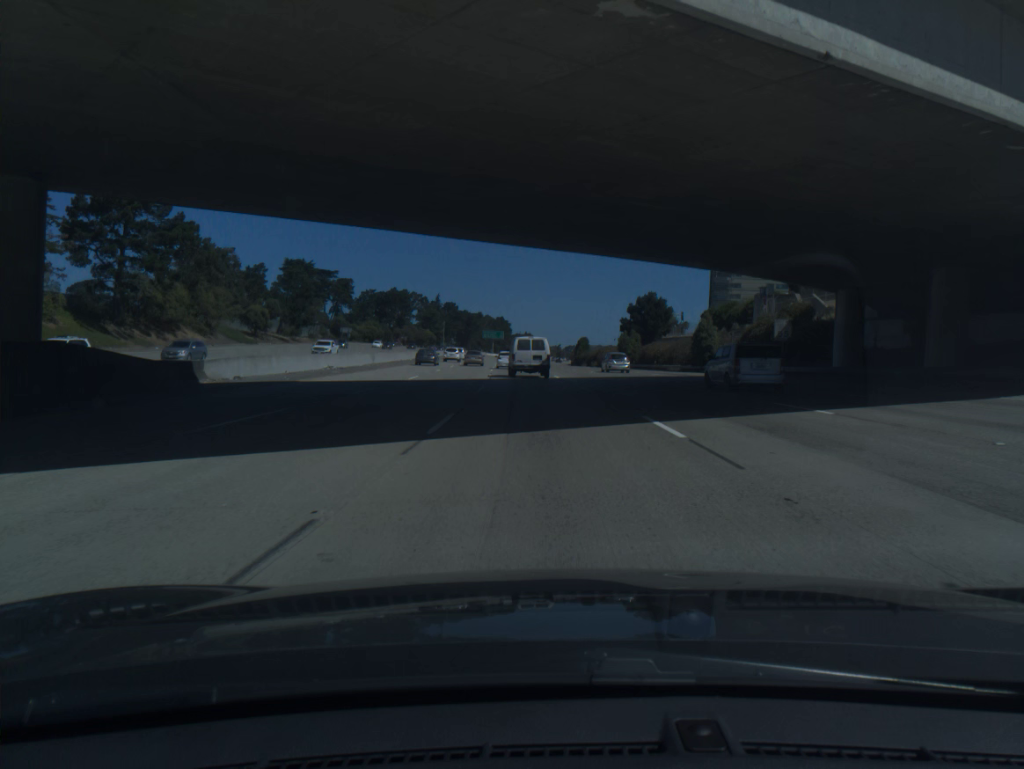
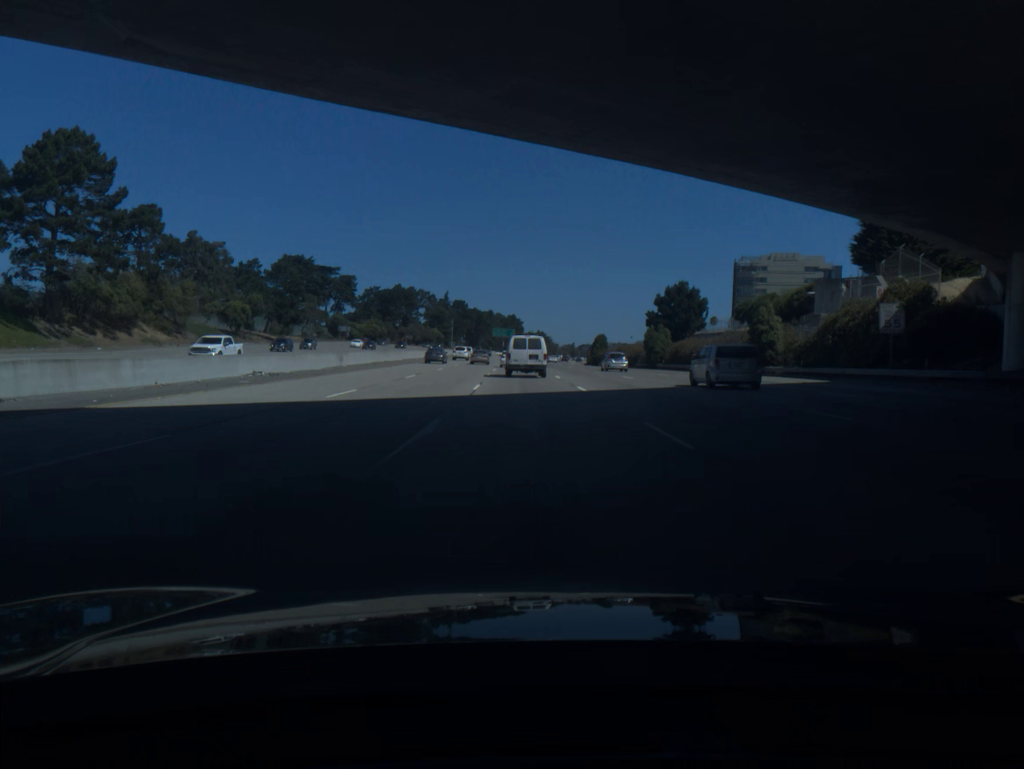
(-0.1, +15.3) m; -1°
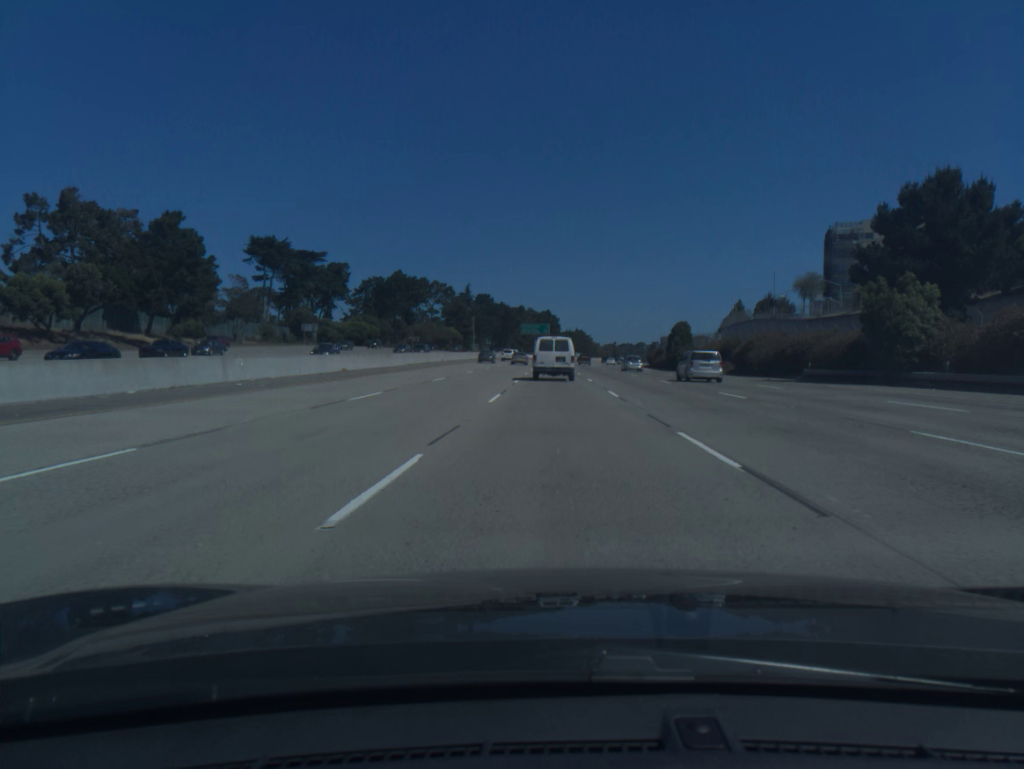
(-2.1, +59.3) m; -3°
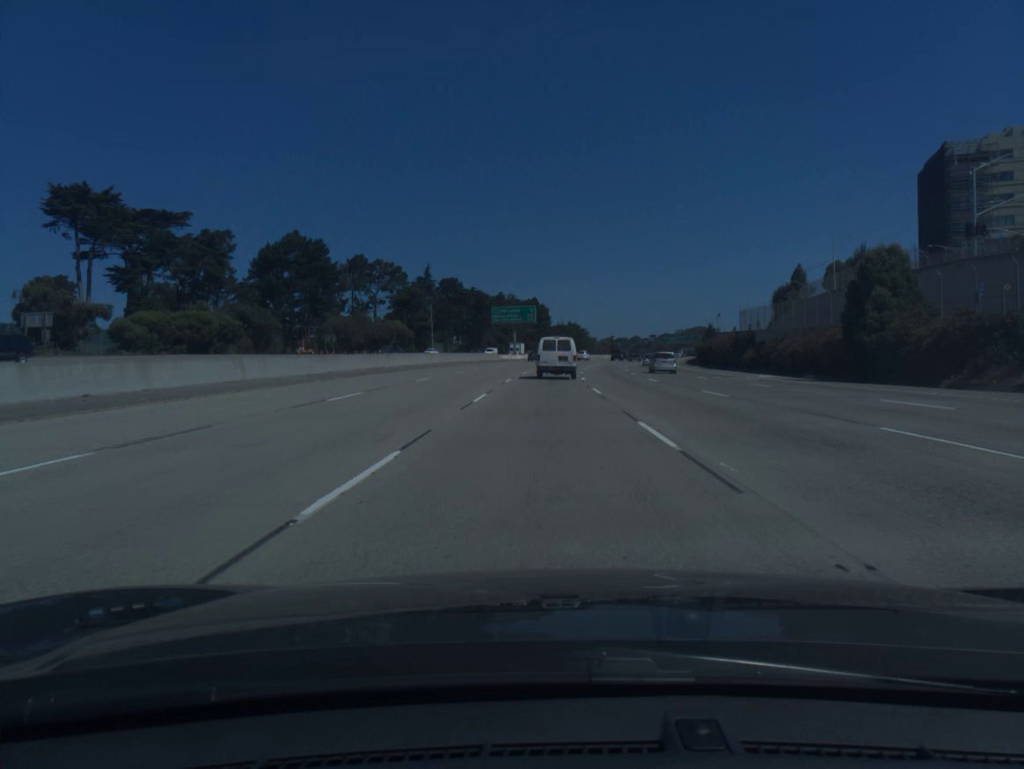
(+0.8, +71.4) m; +1°
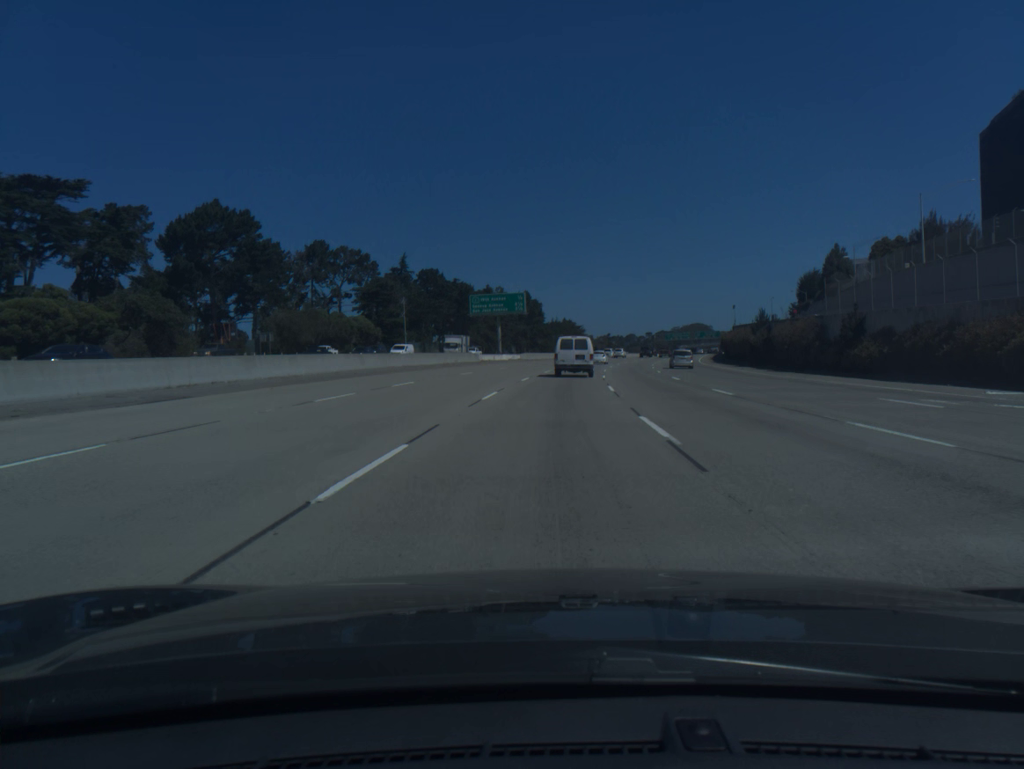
(+0.1, +27.8) m; 0°
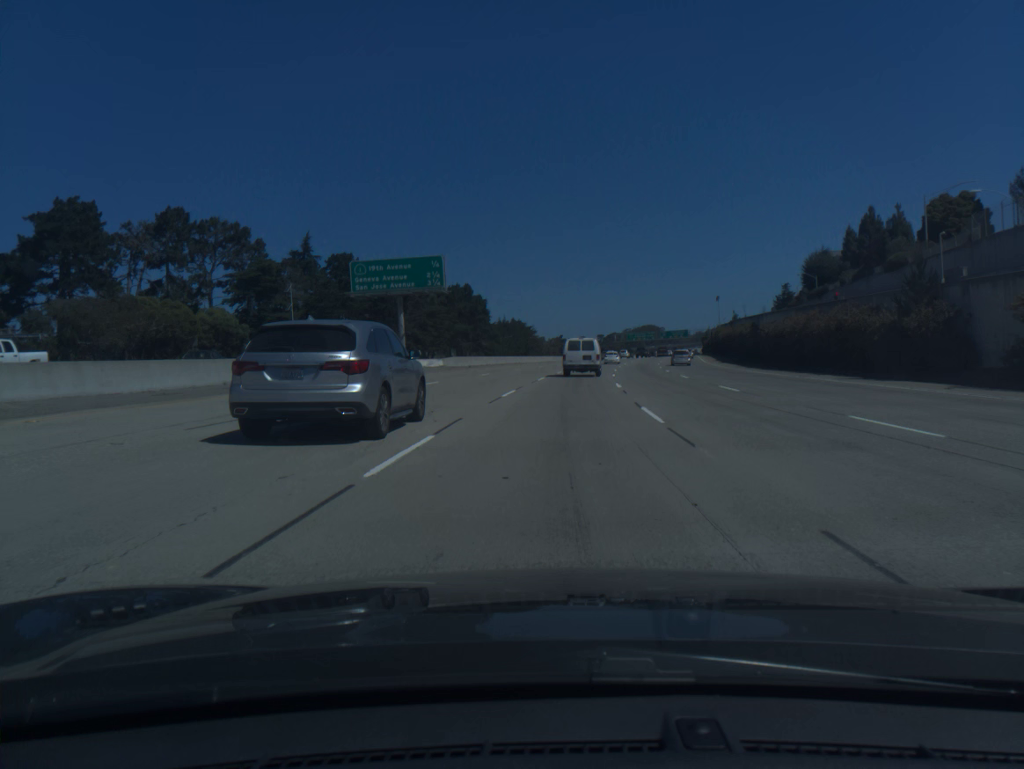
(+1.1, +41.3) m; +4°
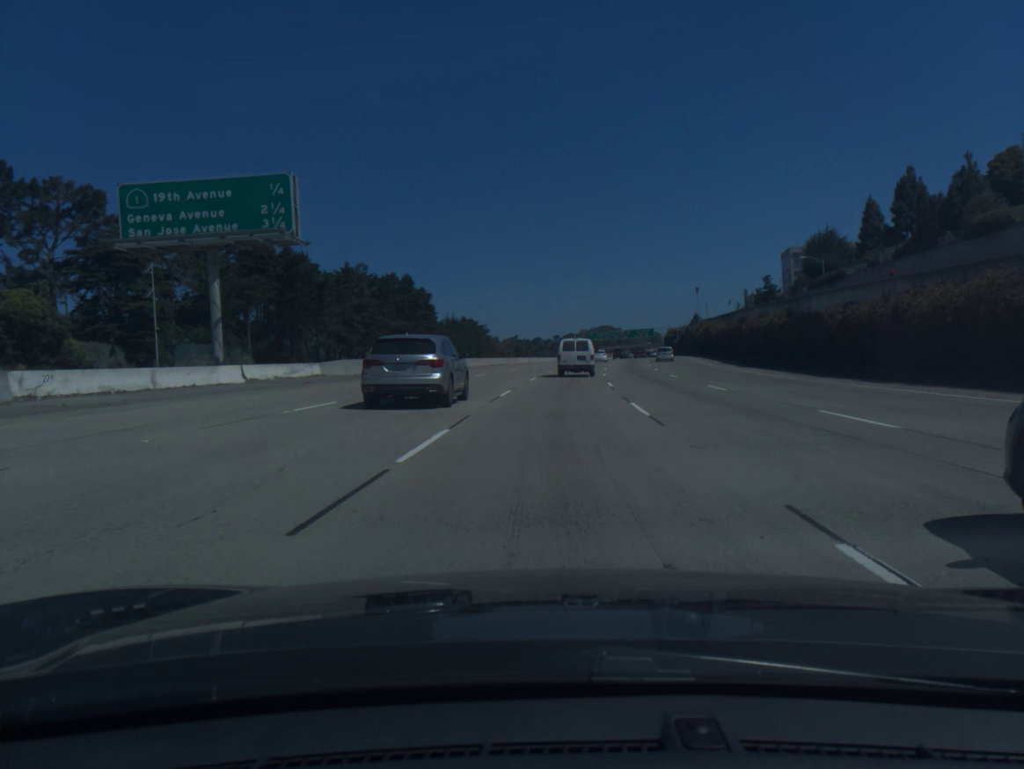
(+0.8, +27.5) m; +3°
